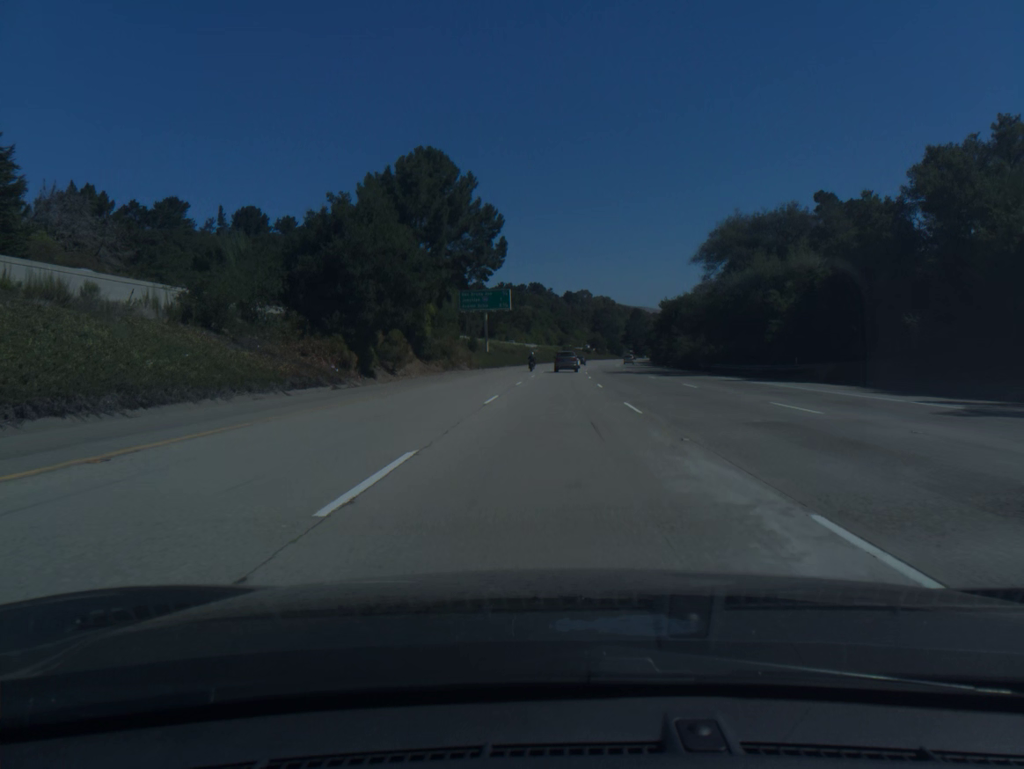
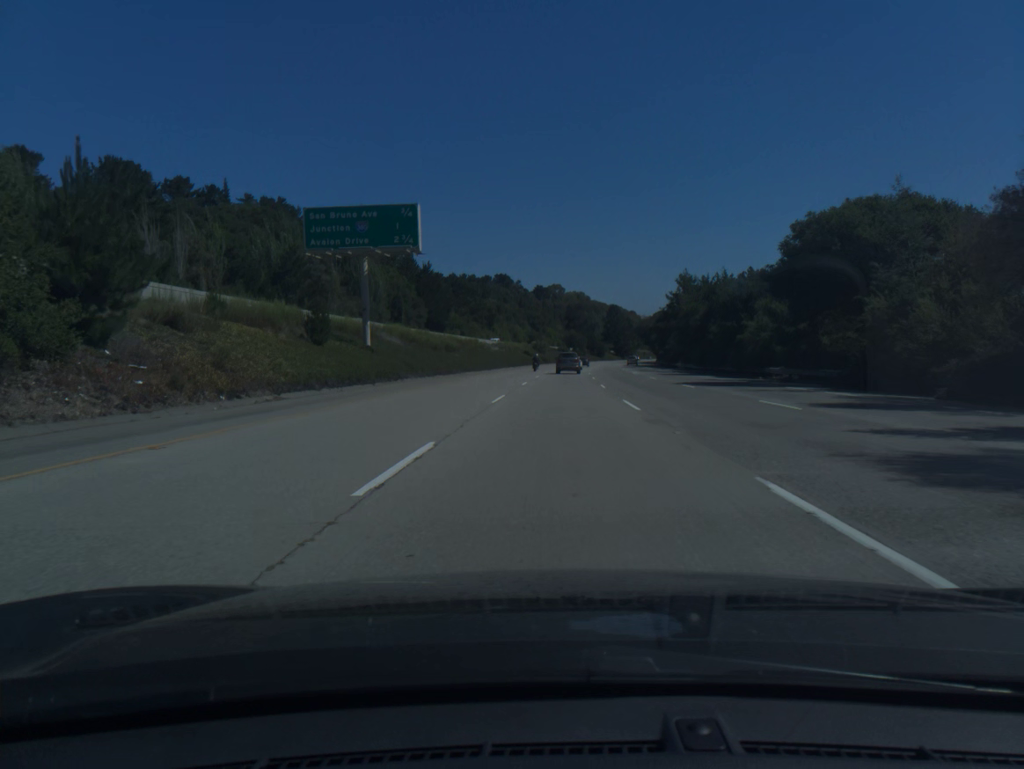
(+1.1, +57.3) m; +2°
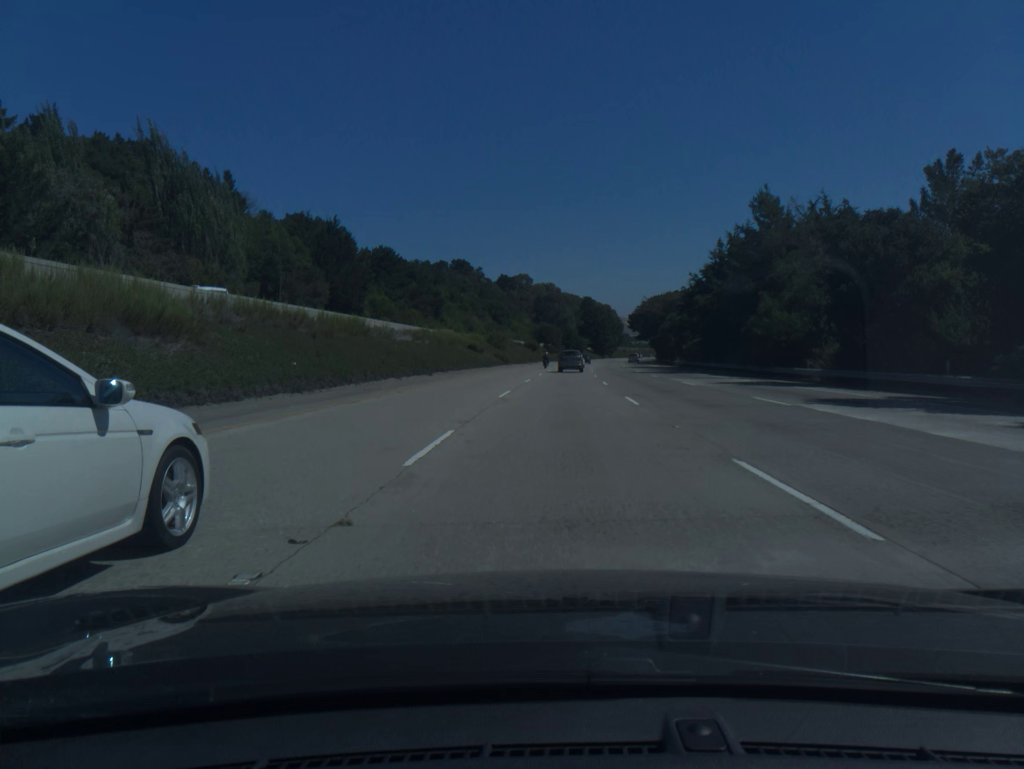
(+1.1, +56.9) m; +2°
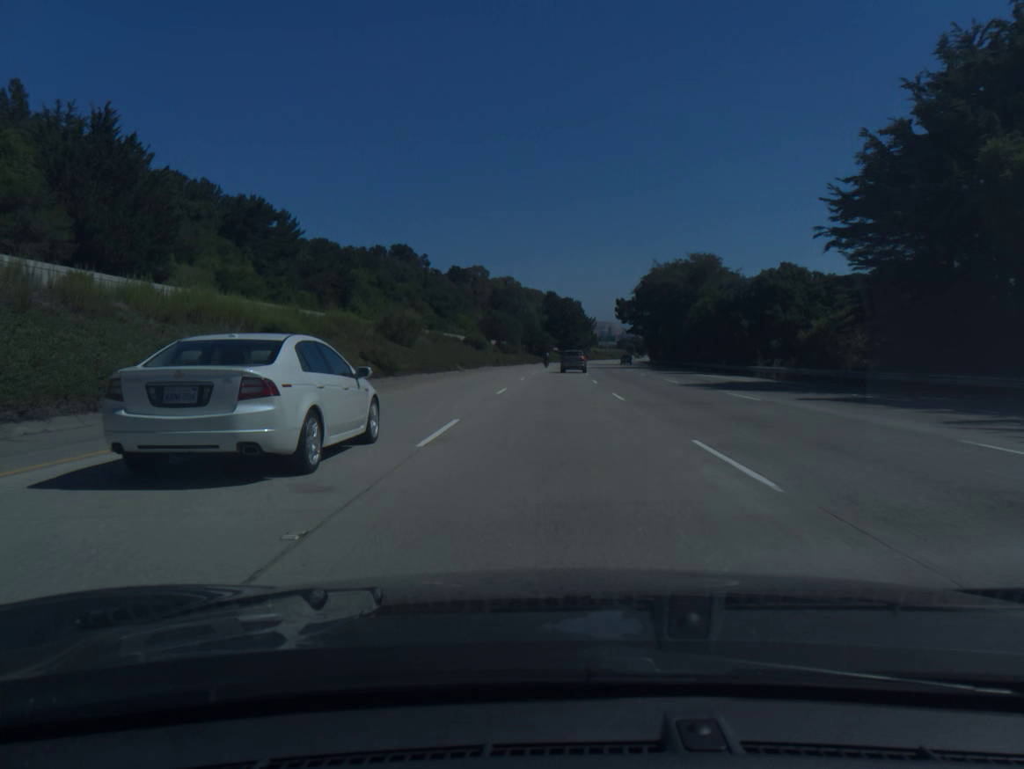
(+1.3, +56.5) m; +3°
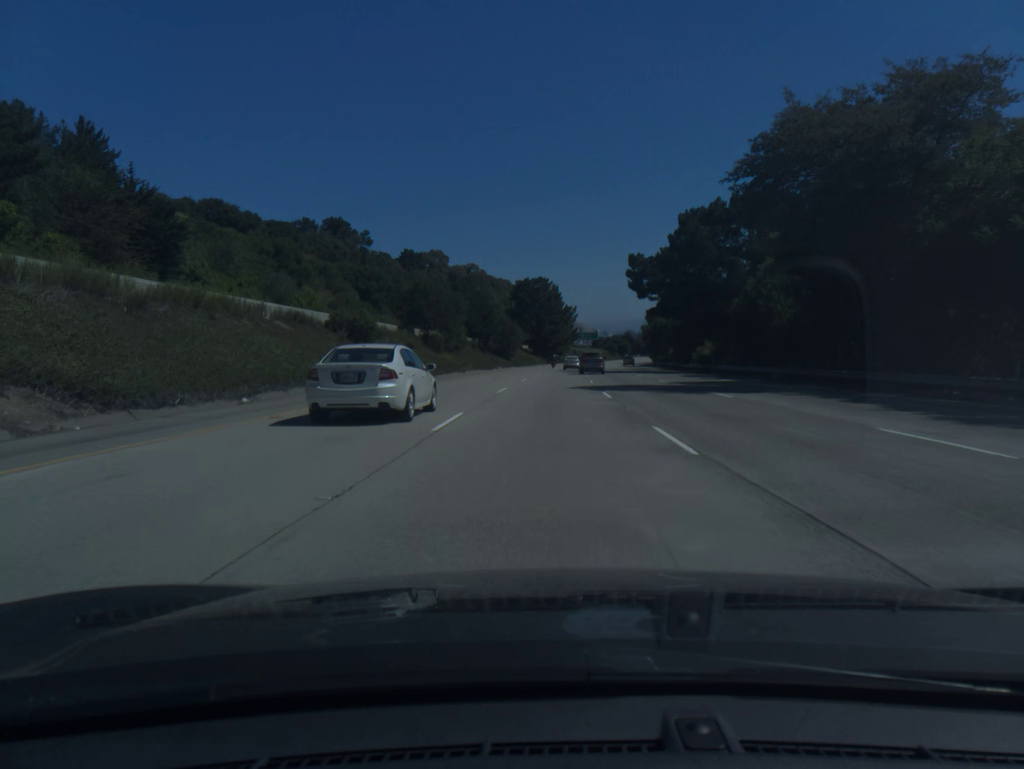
(+1.2, +56.0) m; +2°
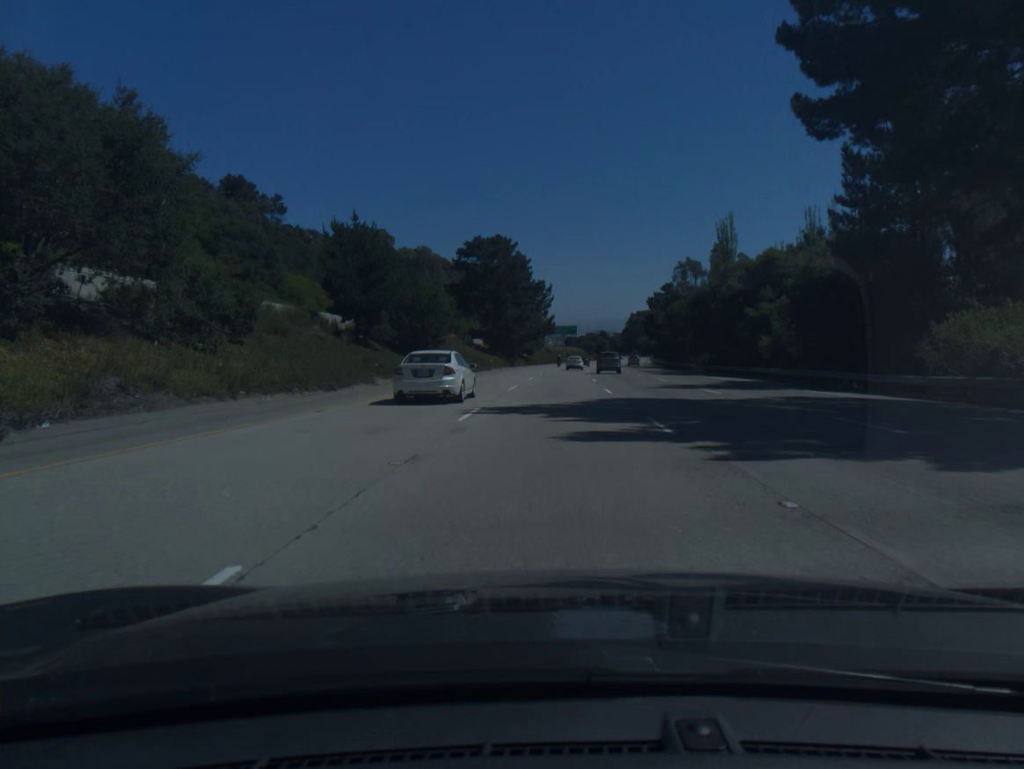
(+1.0, +55.9) m; +2°
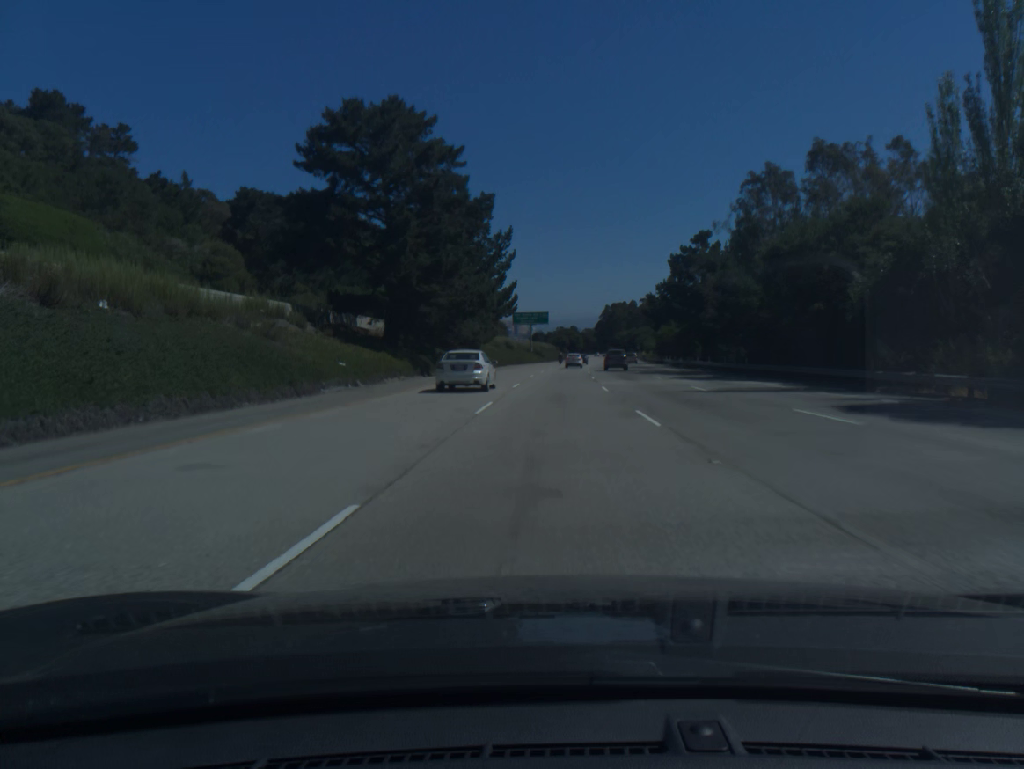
(+1.1, +56.2) m; +2°
